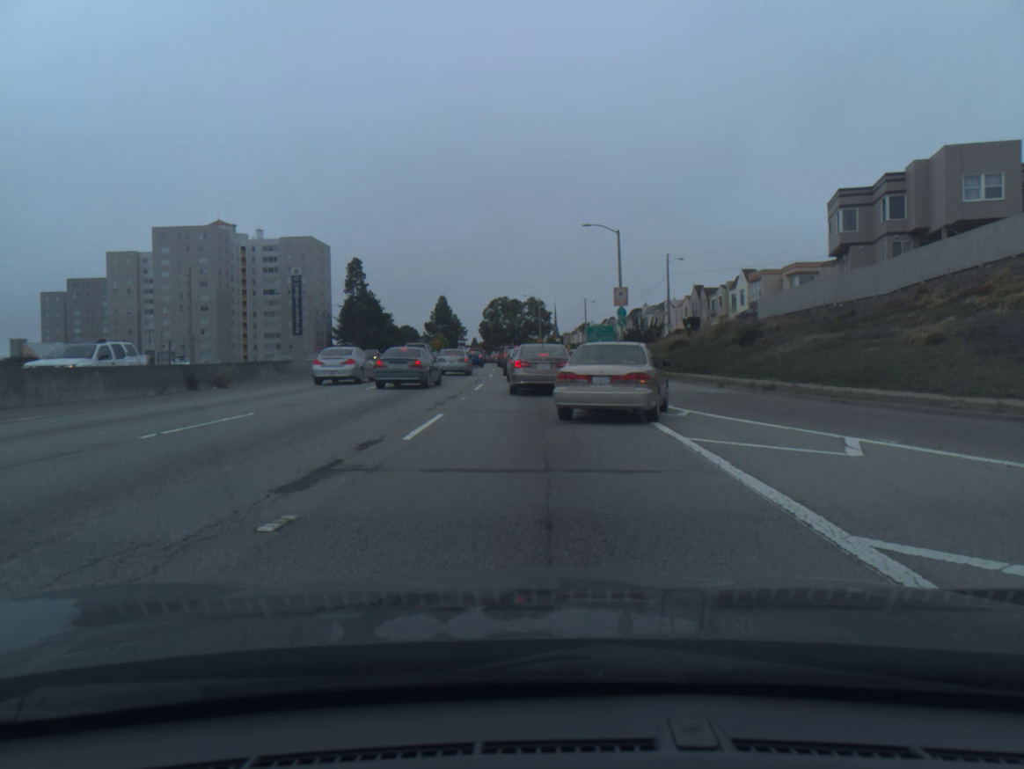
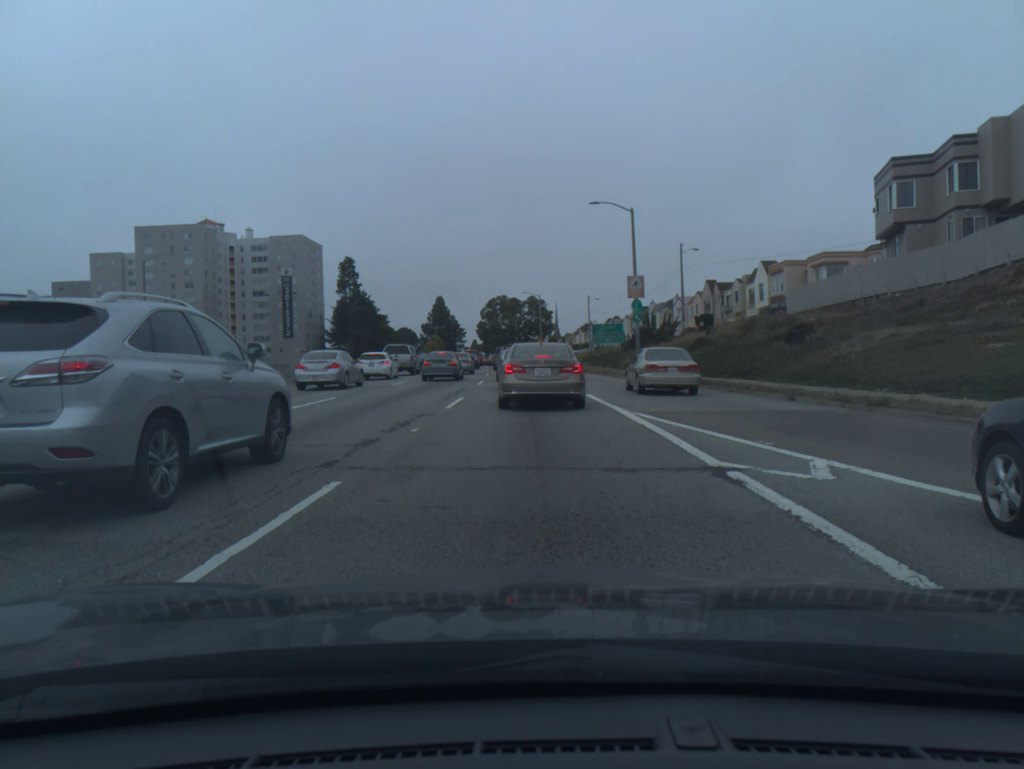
(0.0, +7.7) m; -1°
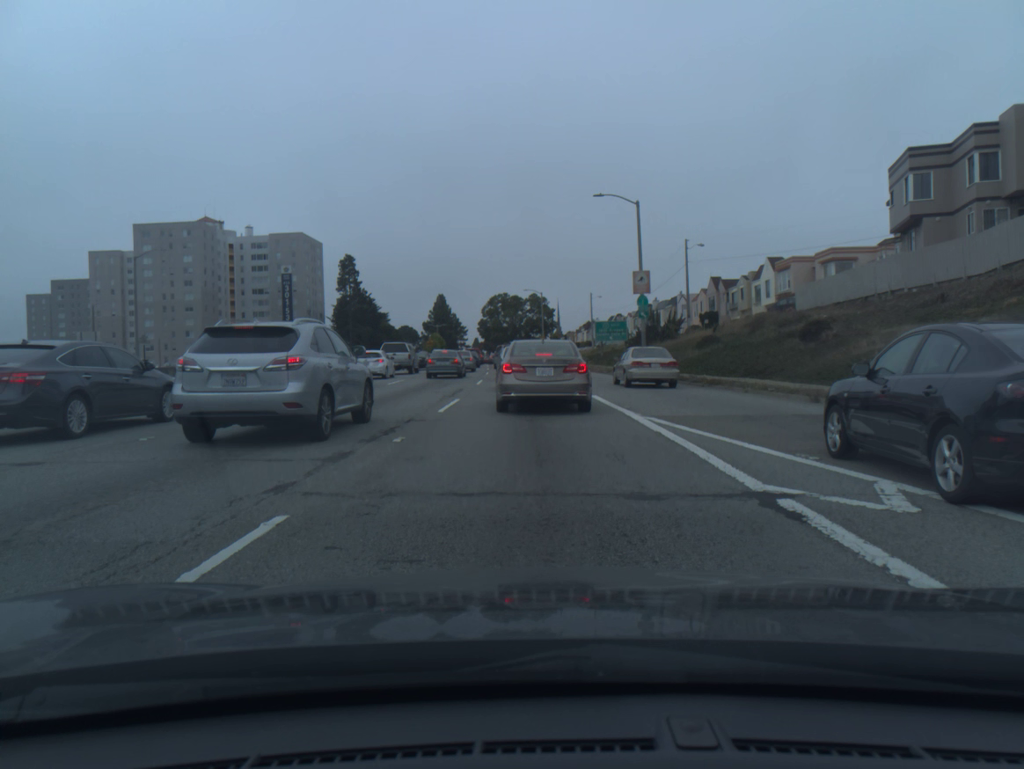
(0.0, +1.6) m; 0°
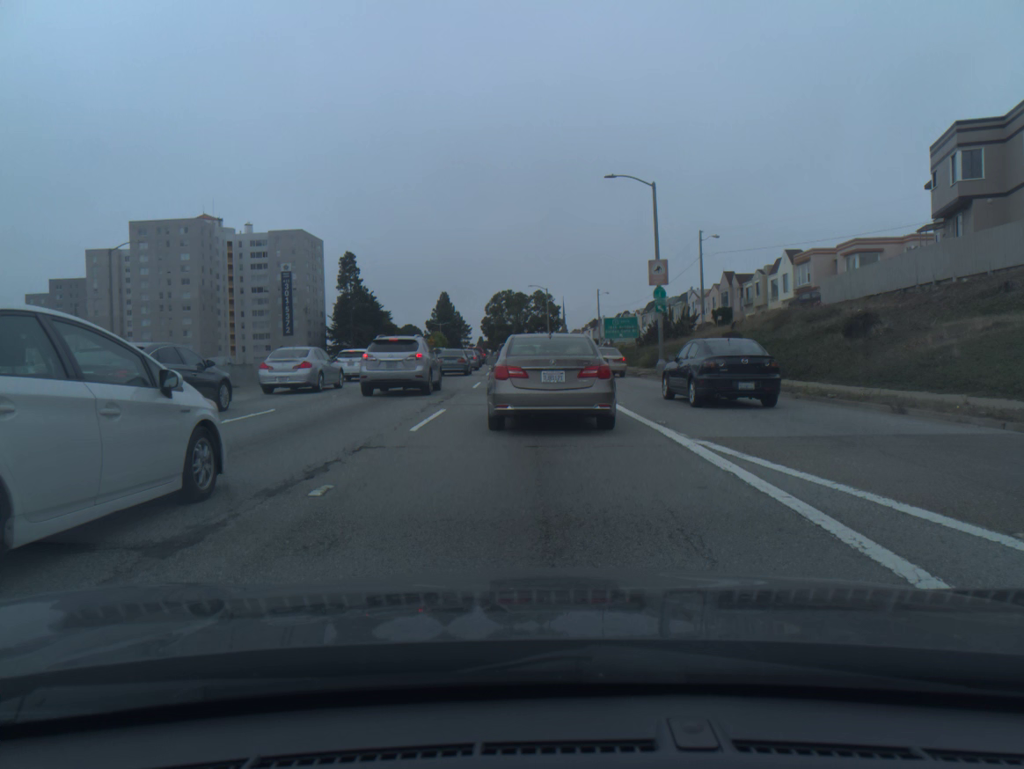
(0.0, +4.1) m; 0°
